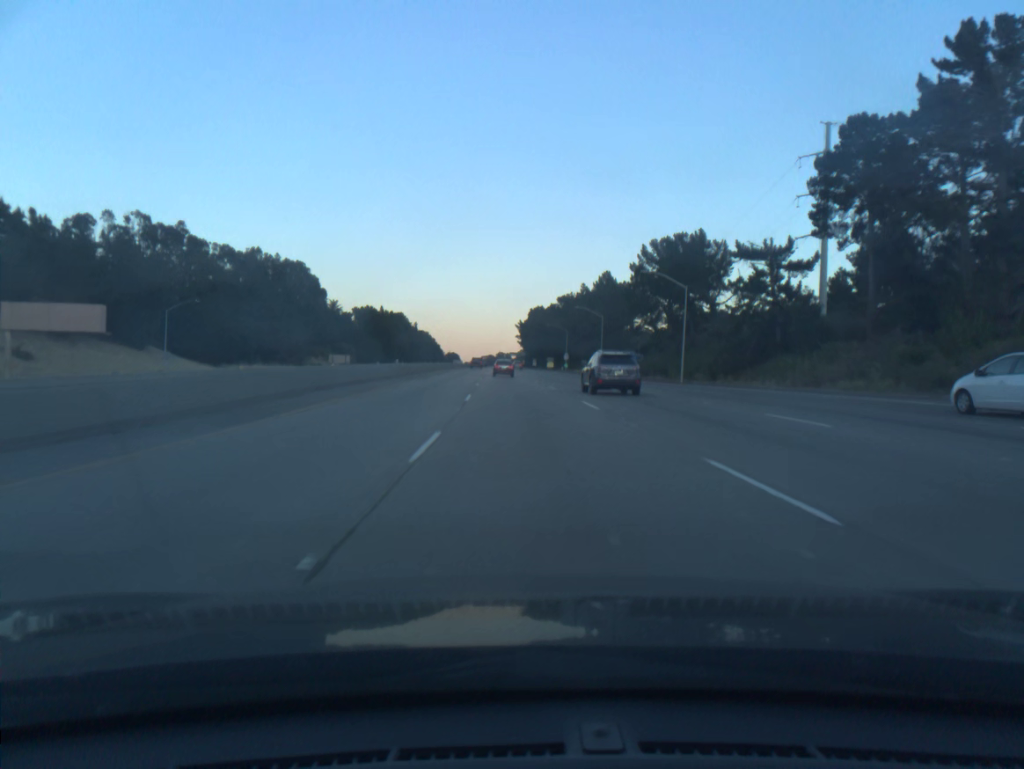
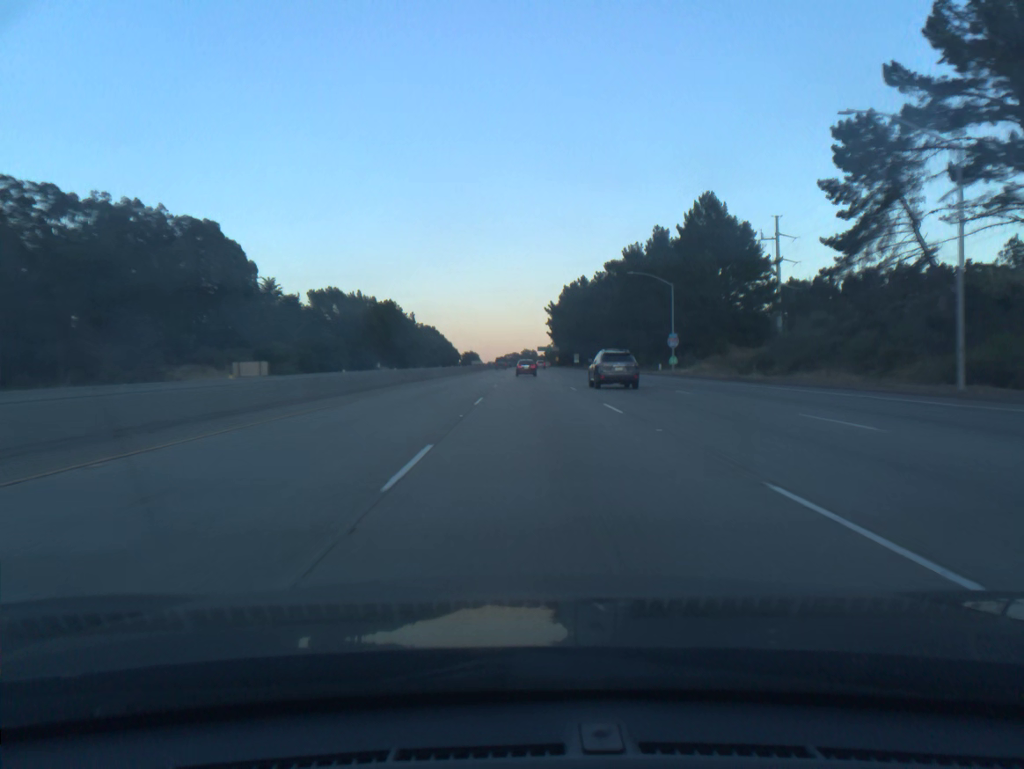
(-2.5, +89.4) m; -2°
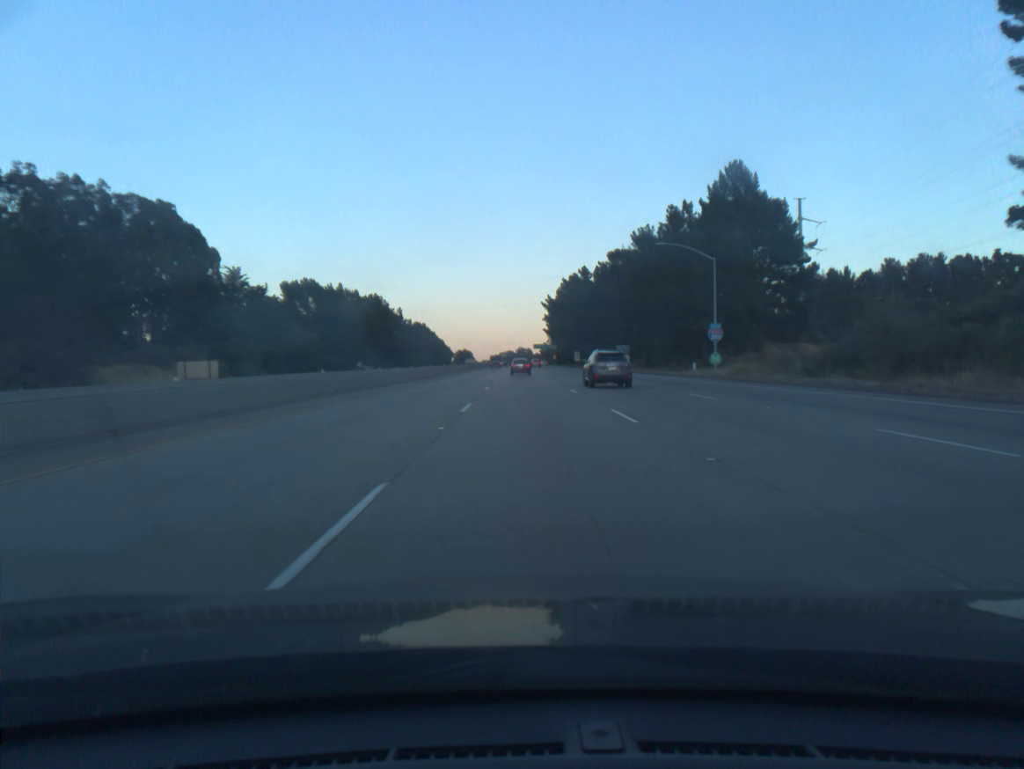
(+0.1, +18.0) m; 0°
